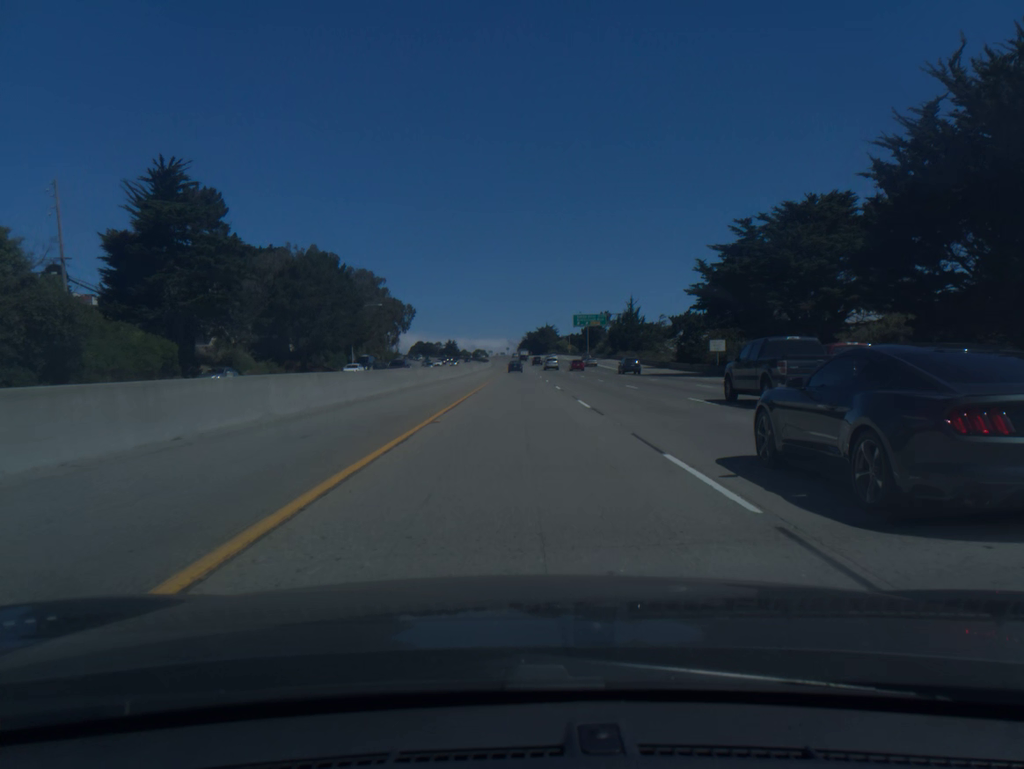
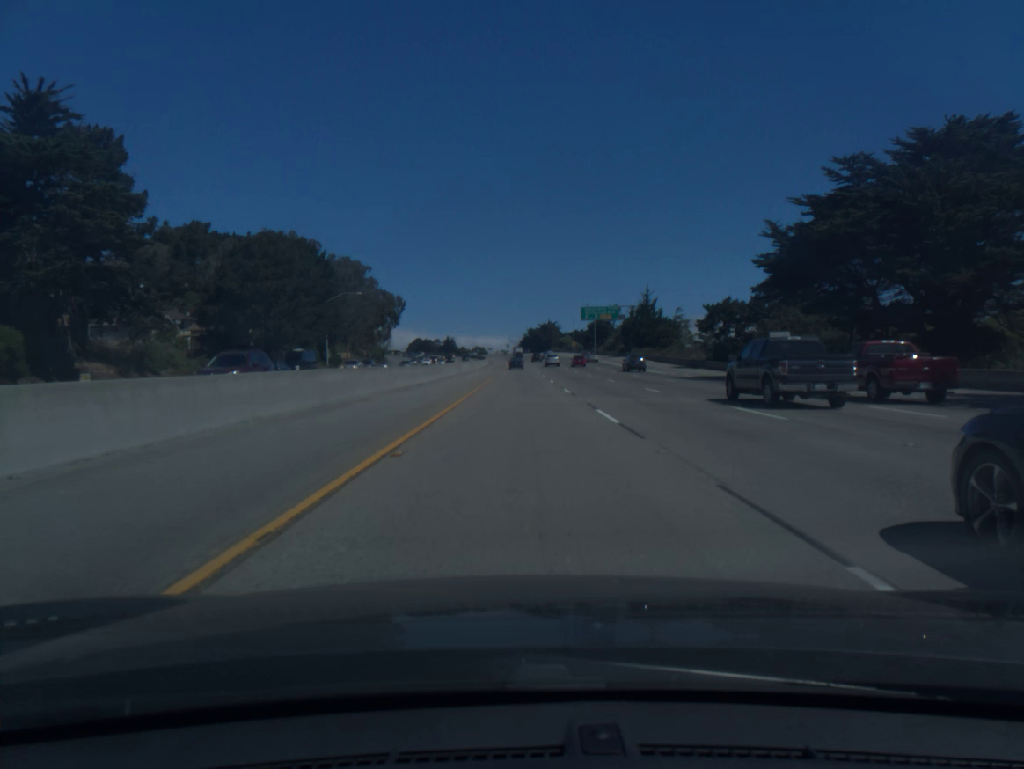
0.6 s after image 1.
(0.0, +20.2) m; 0°
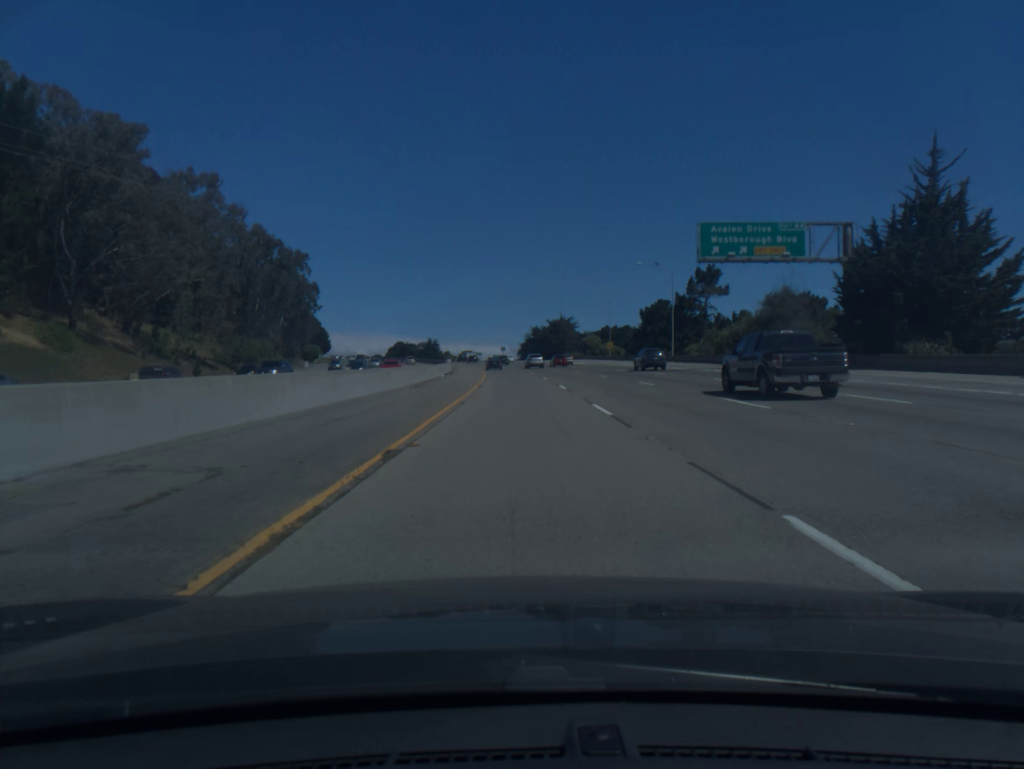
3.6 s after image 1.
(+0.1, +100.7) m; 0°
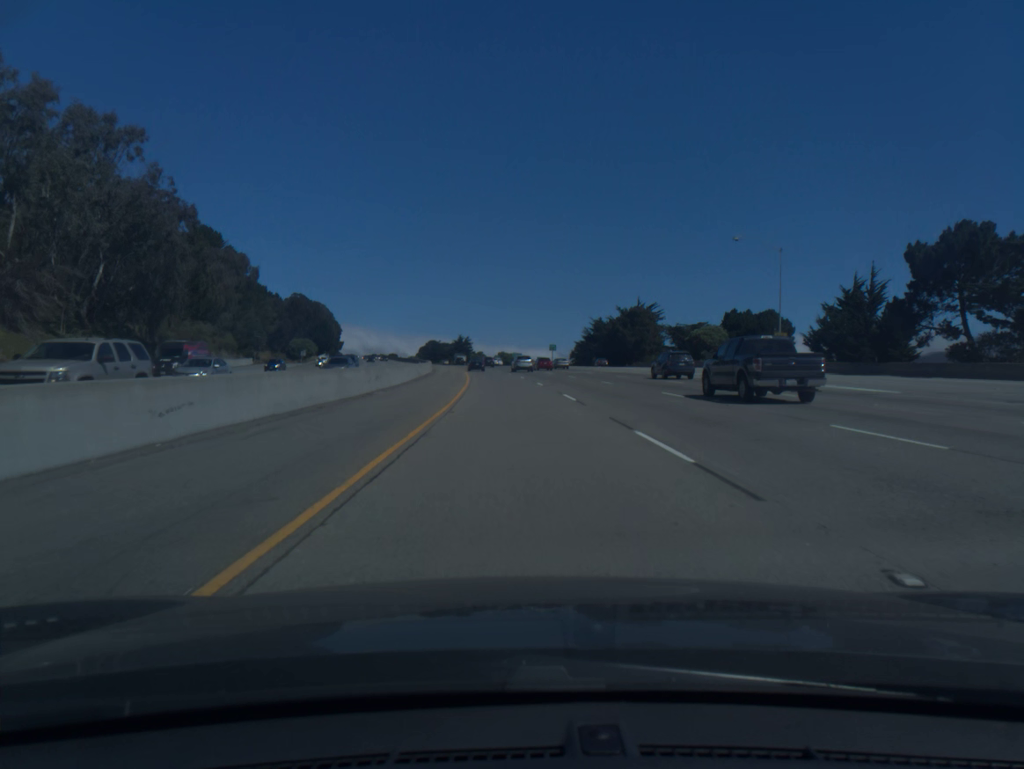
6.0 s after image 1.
(-1.8, +80.1) m; -3°
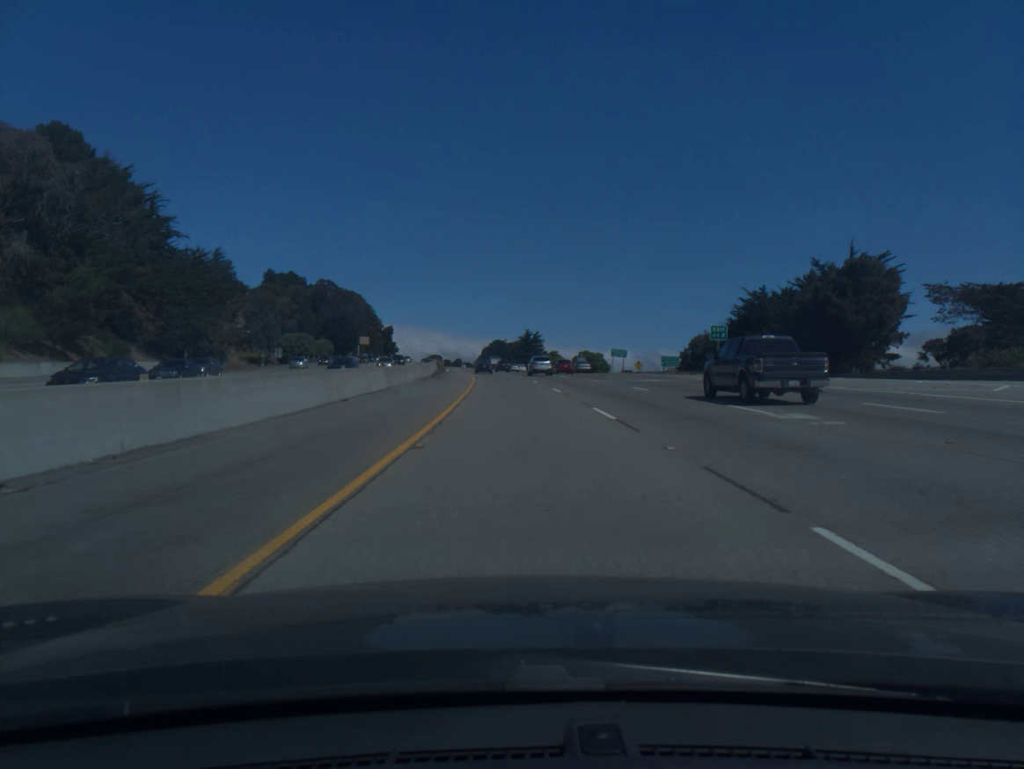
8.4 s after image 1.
(-3.6, +80.0) m; -5°
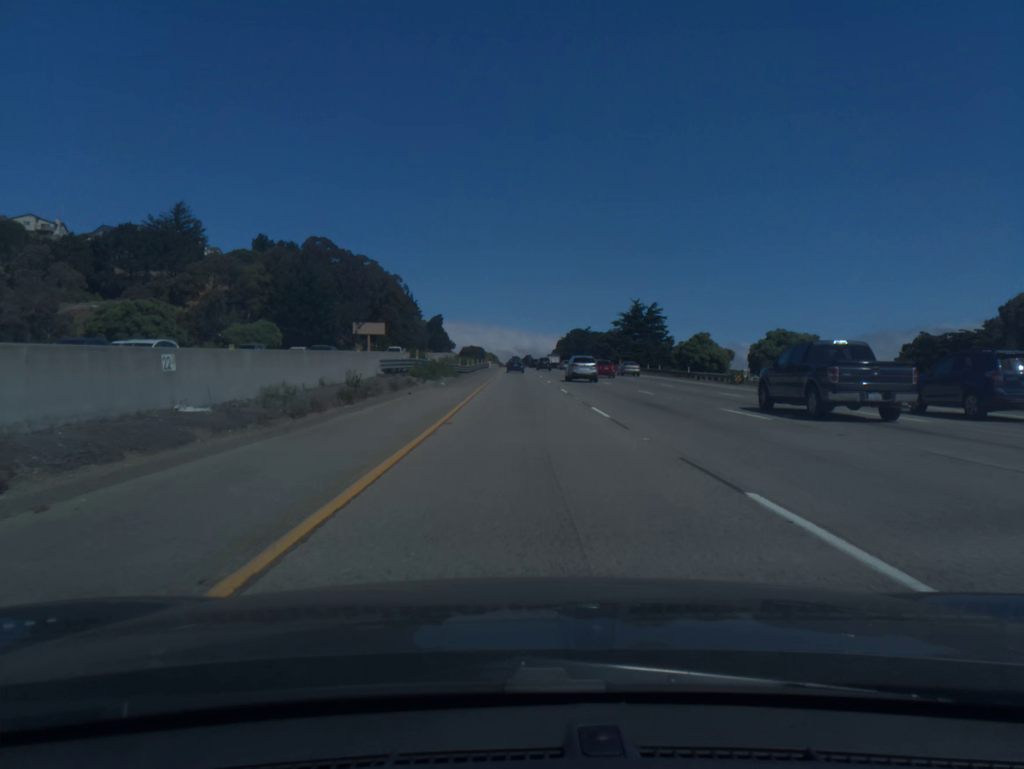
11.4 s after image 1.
(-5.2, +100.4) m; -5°
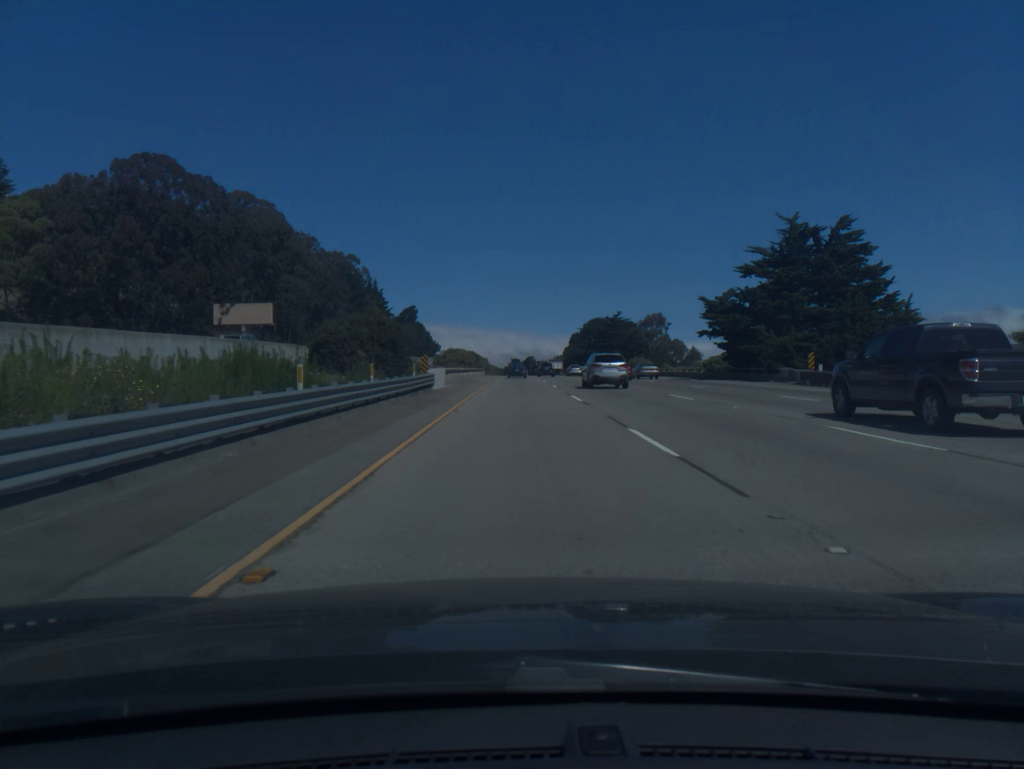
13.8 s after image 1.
(-0.3, +80.8) m; 0°
